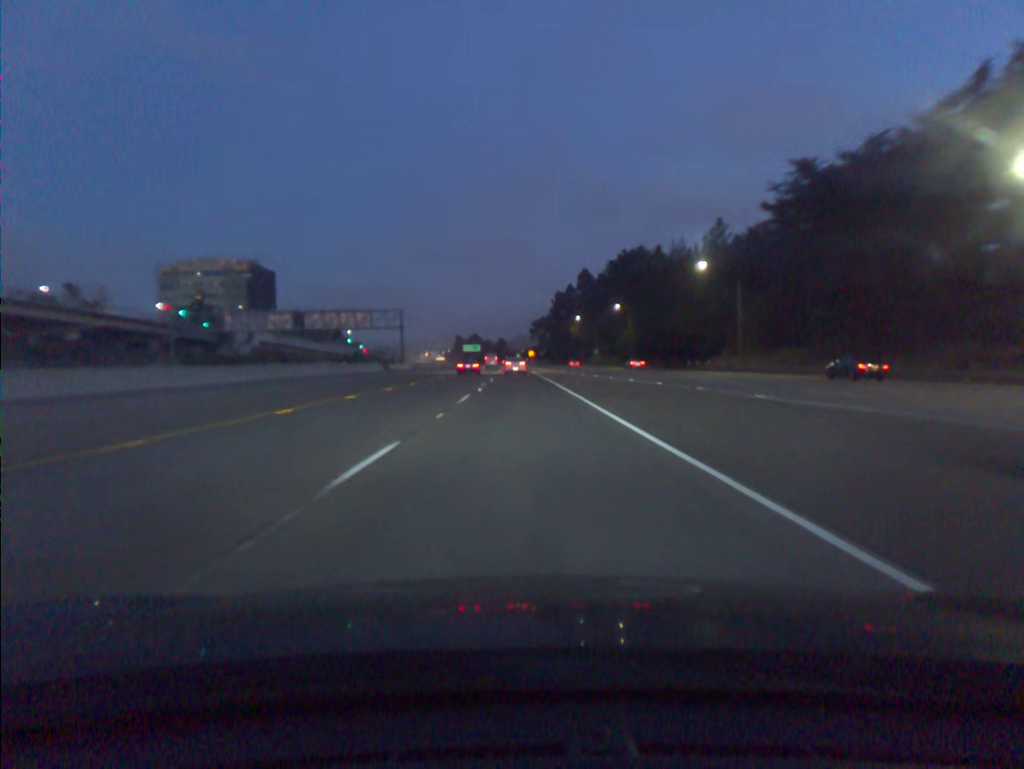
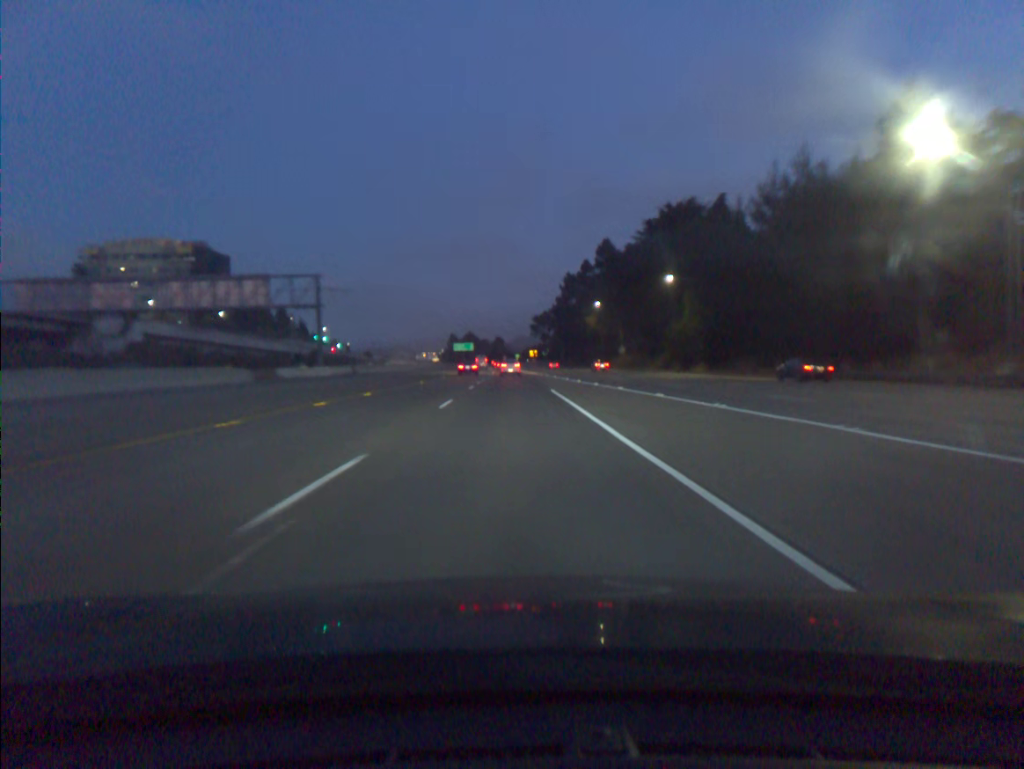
(+0.1, +46.7) m; 0°
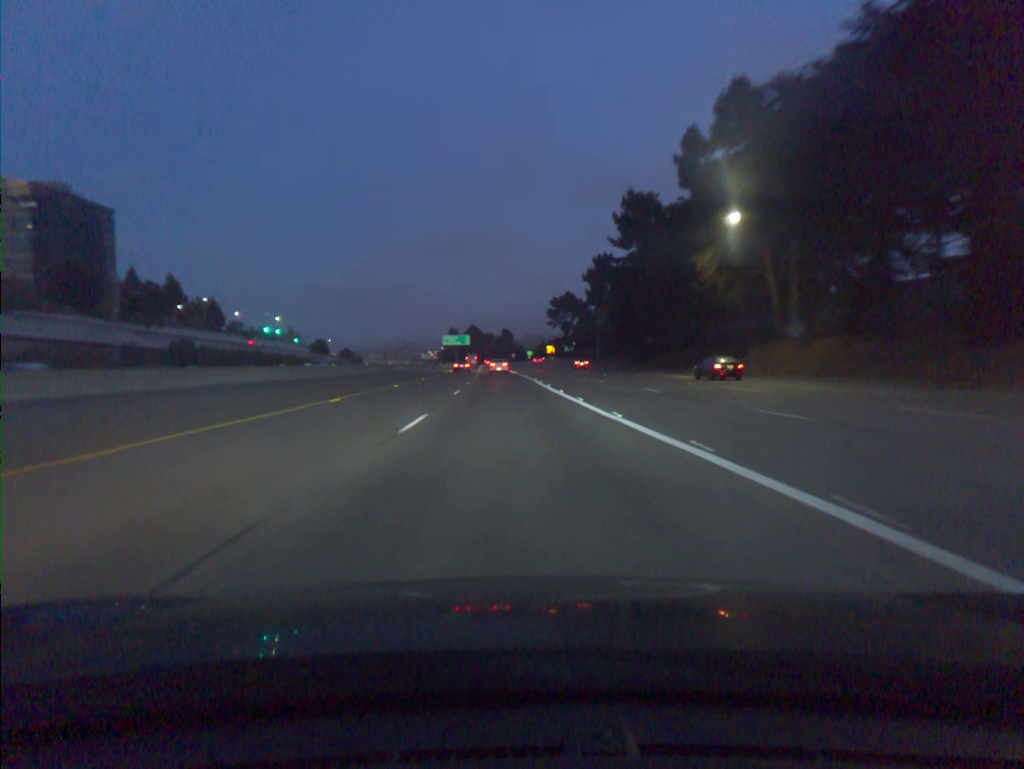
(-0.7, +80.4) m; -1°
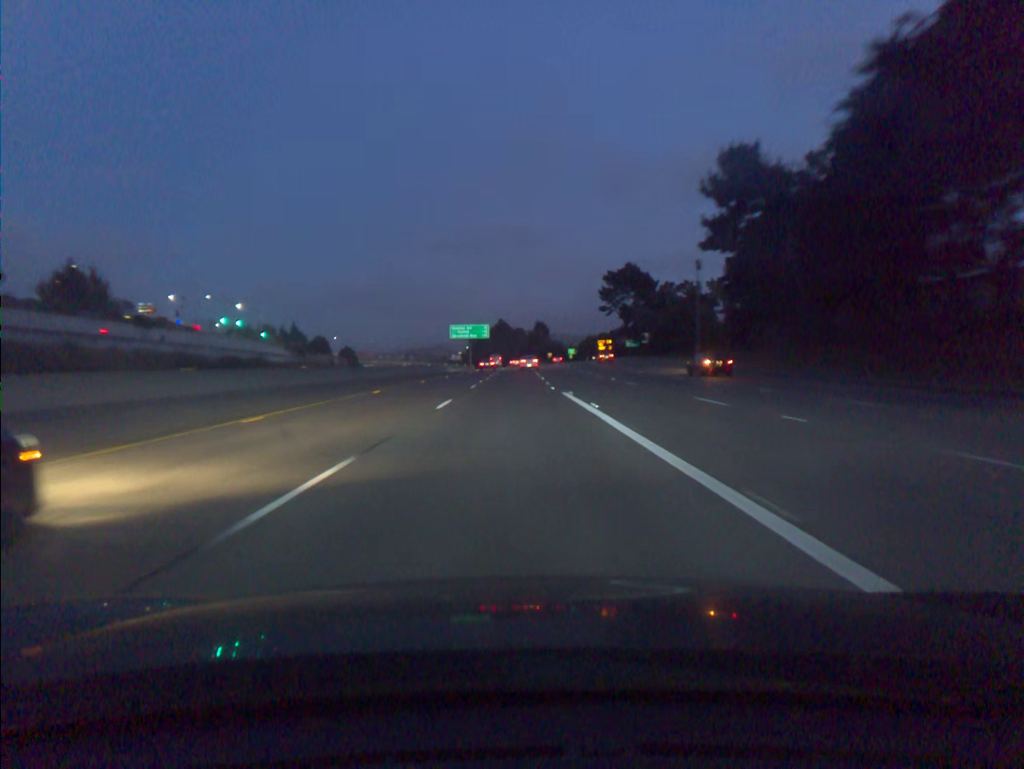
(-1.4, +66.6) m; -2°
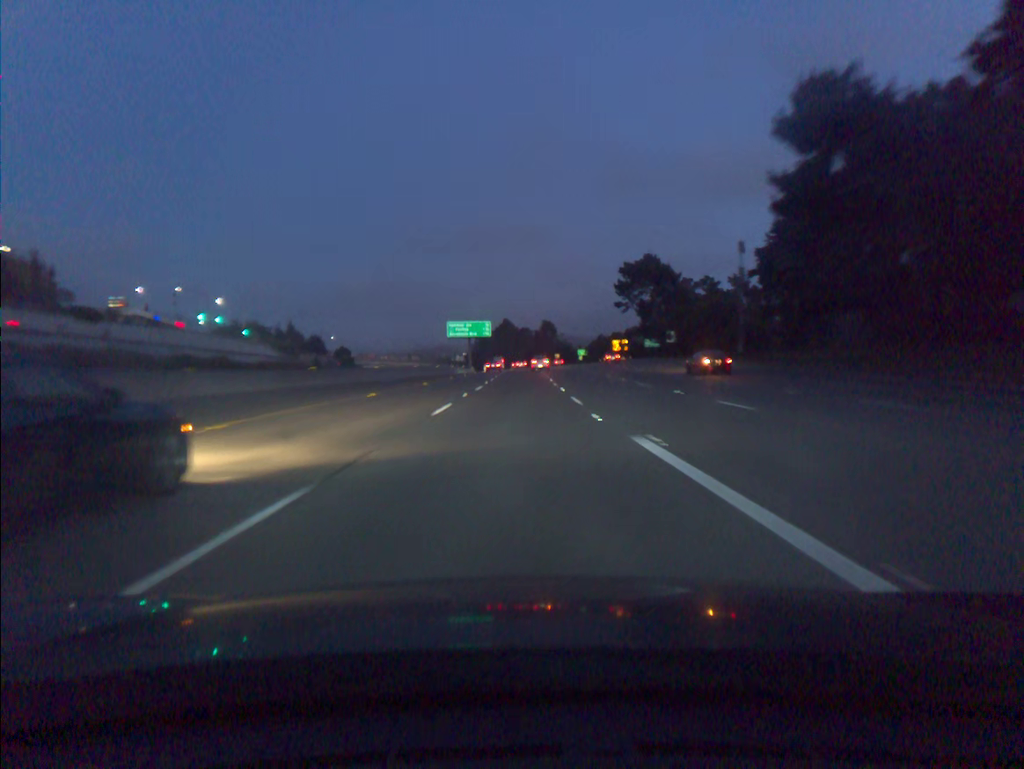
(-0.1, +17.0) m; 0°
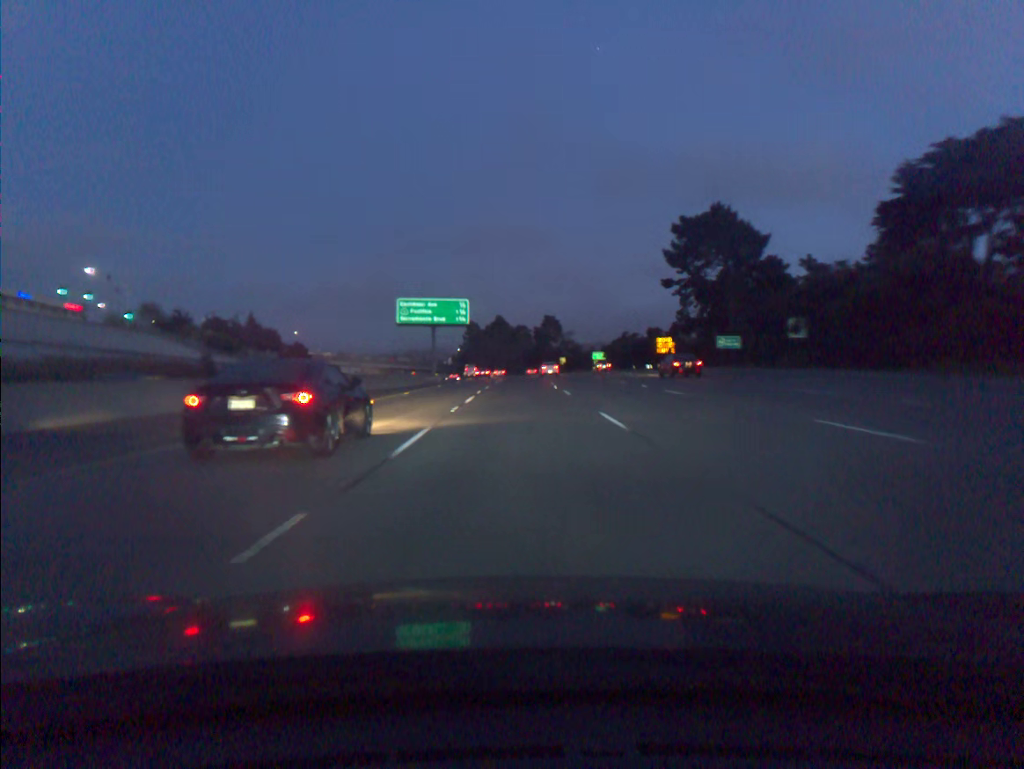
(0.0, +51.6) m; 0°
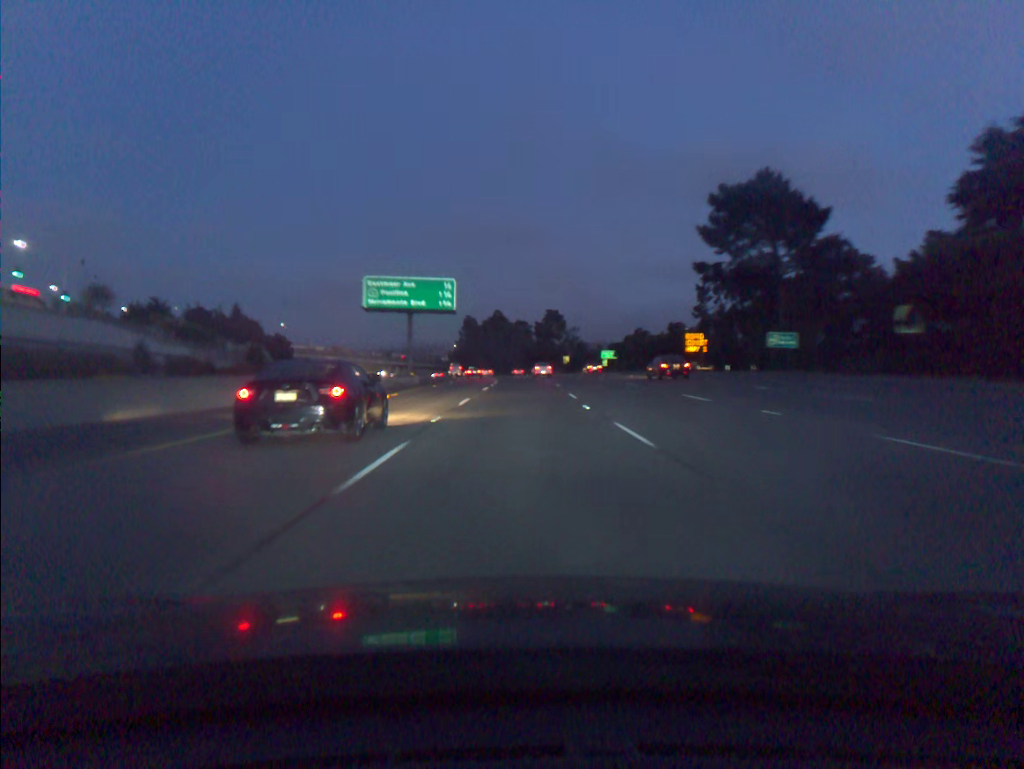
(0.0, +17.4) m; 0°
